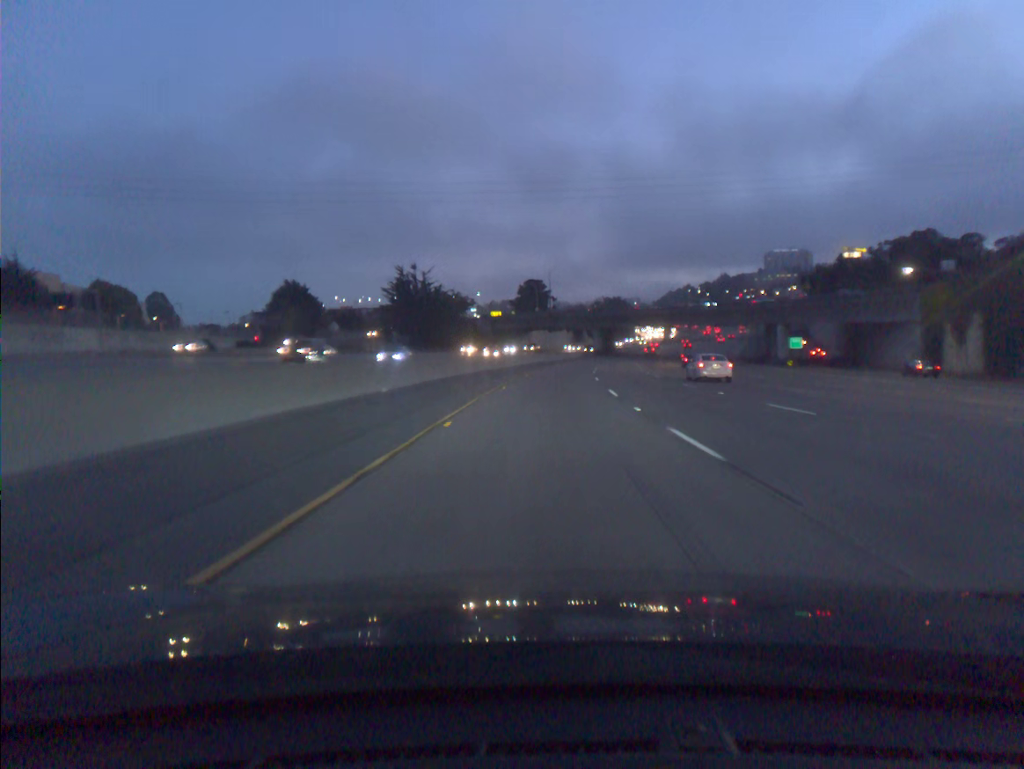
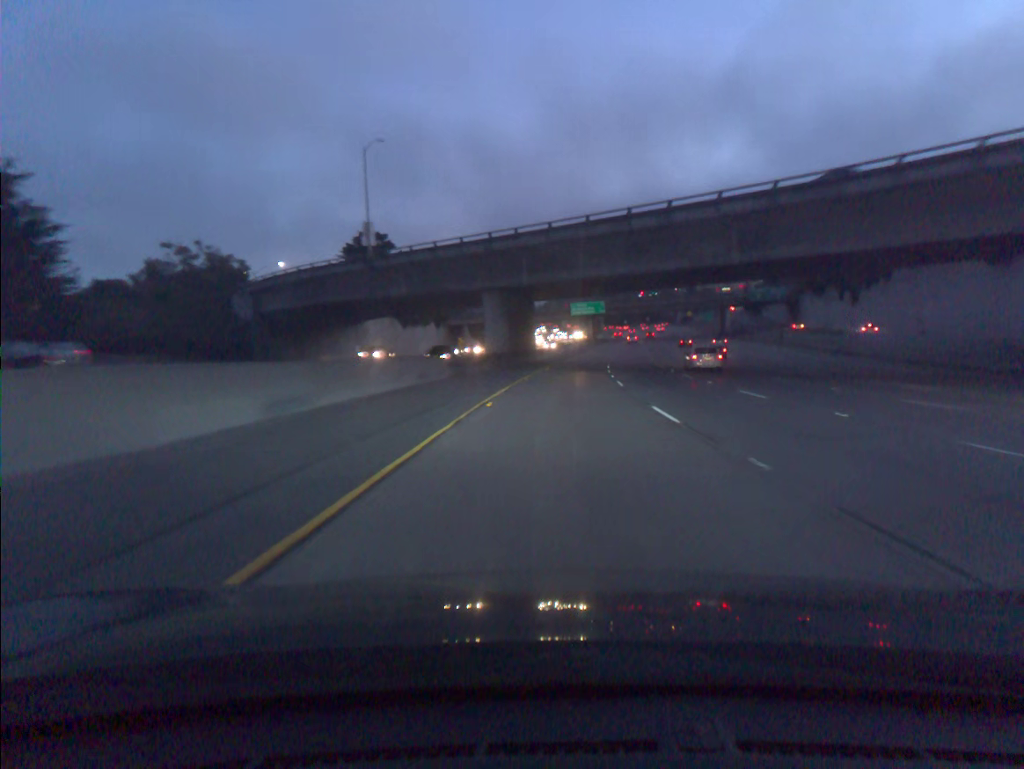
(+5.7, +97.9) m; +8°
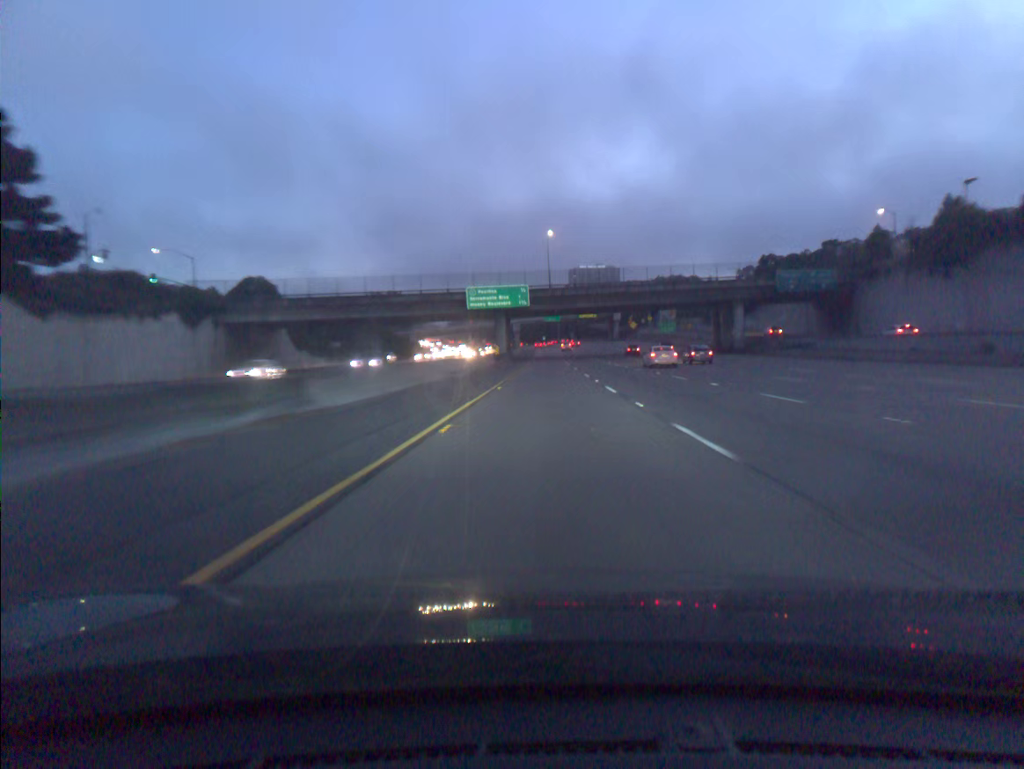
(+4.9, +78.0) m; +6°
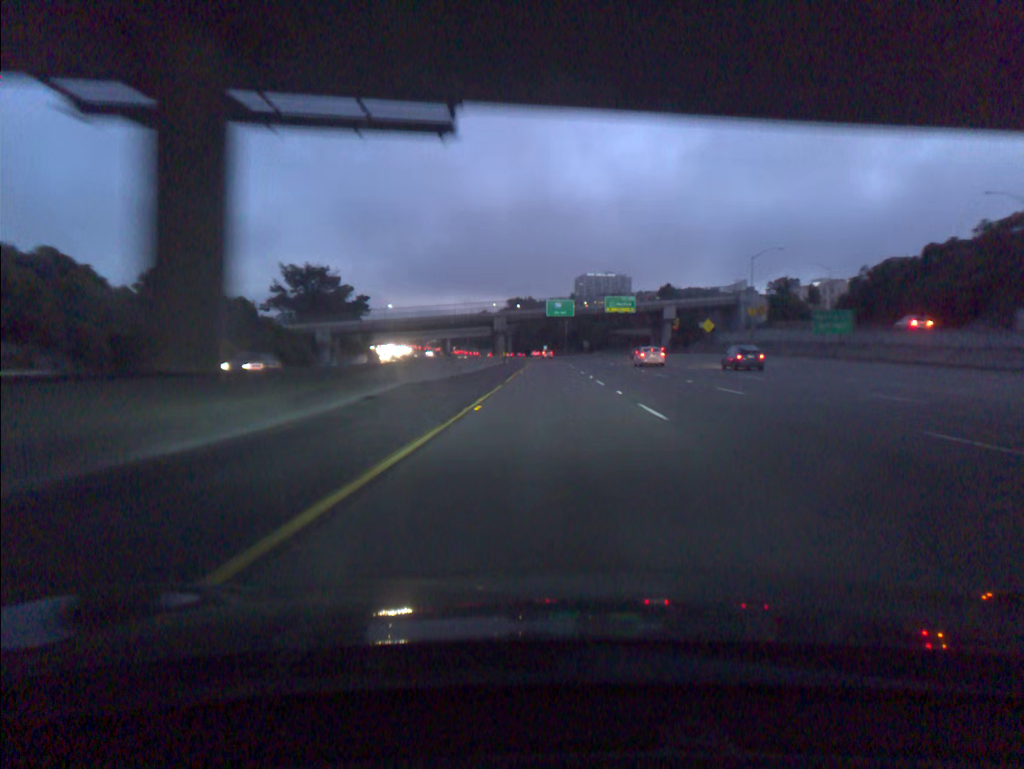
(+0.4, +96.9) m; 0°
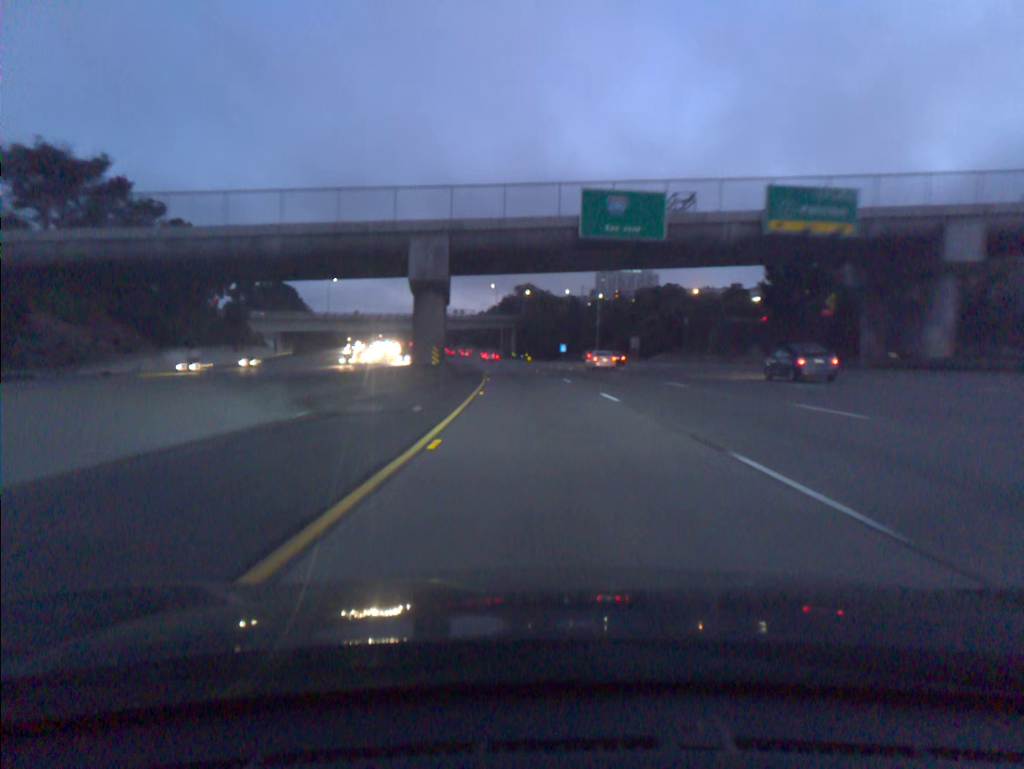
(-0.1, +96.5) m; -1°
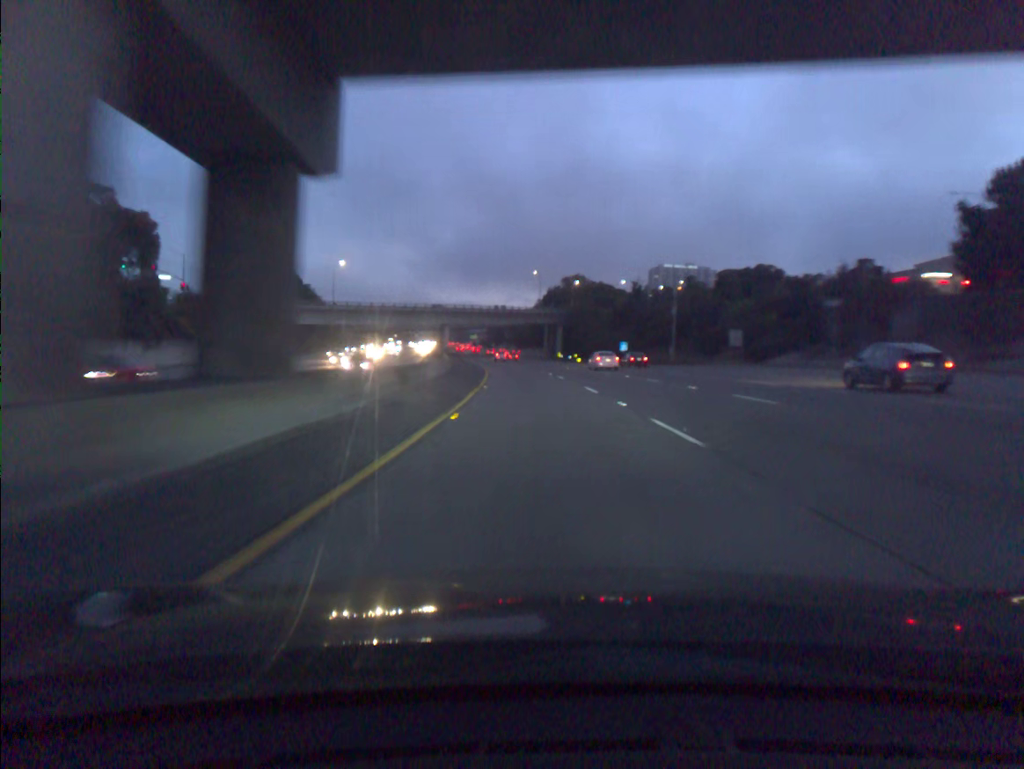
(-1.1, +38.9) m; -3°
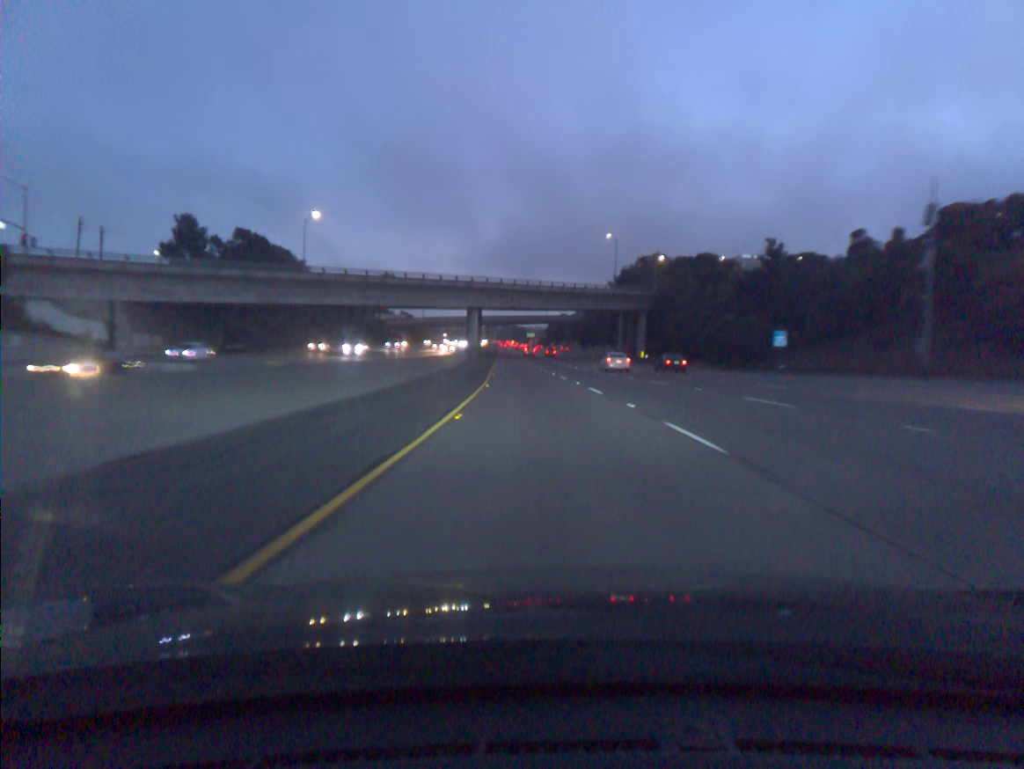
(-2.4, +58.7) m; -4°
